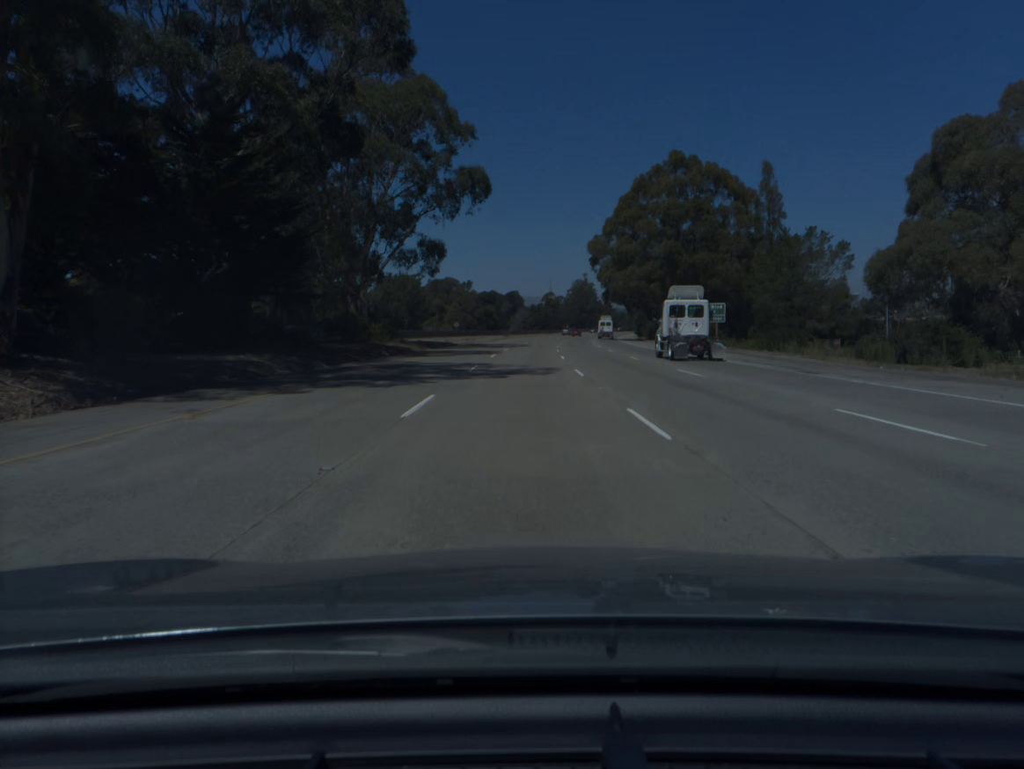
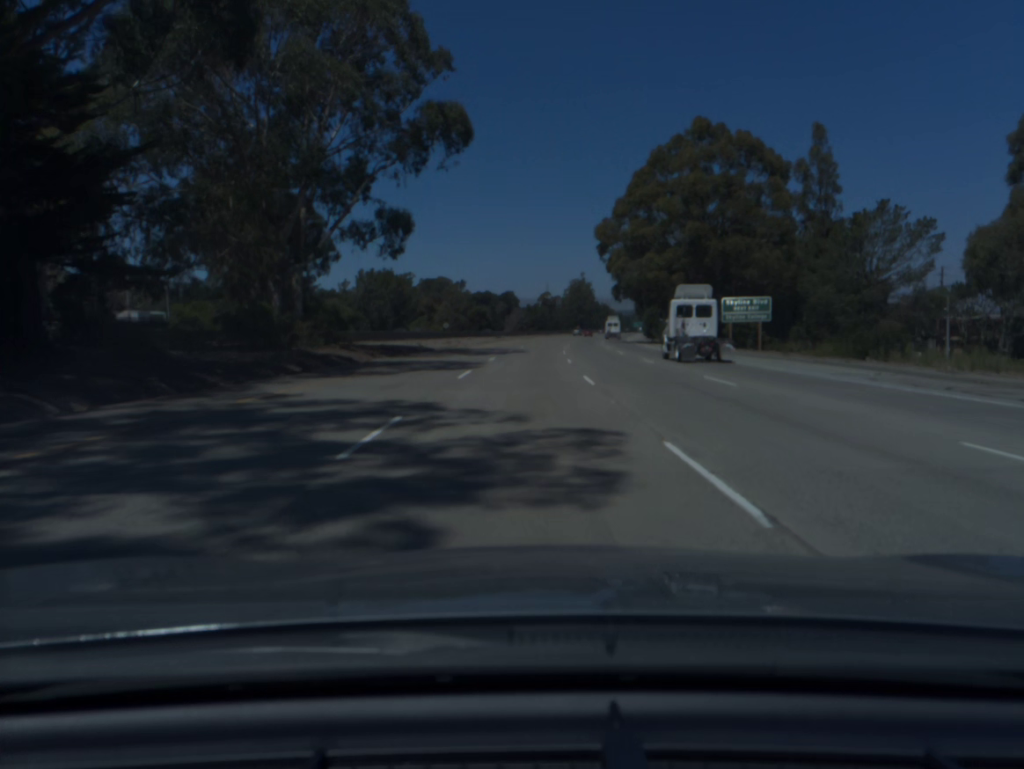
(0.0, +18.8) m; 0°
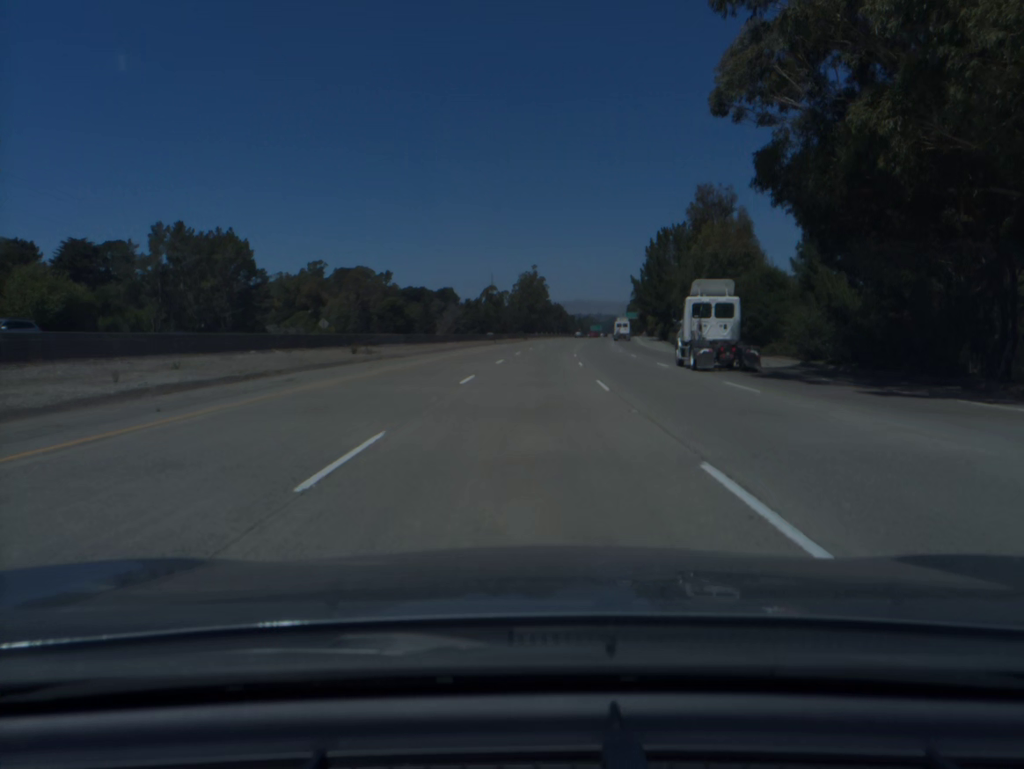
(+2.1, +75.1) m; +4°
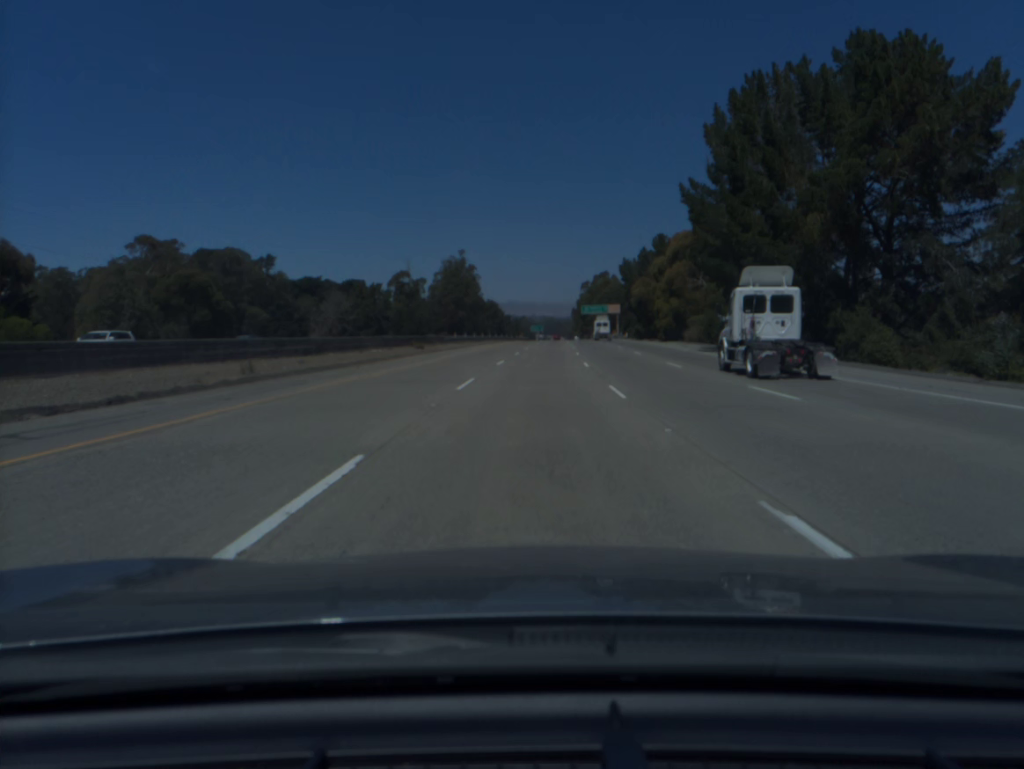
(+3.1, +75.2) m; +5°
